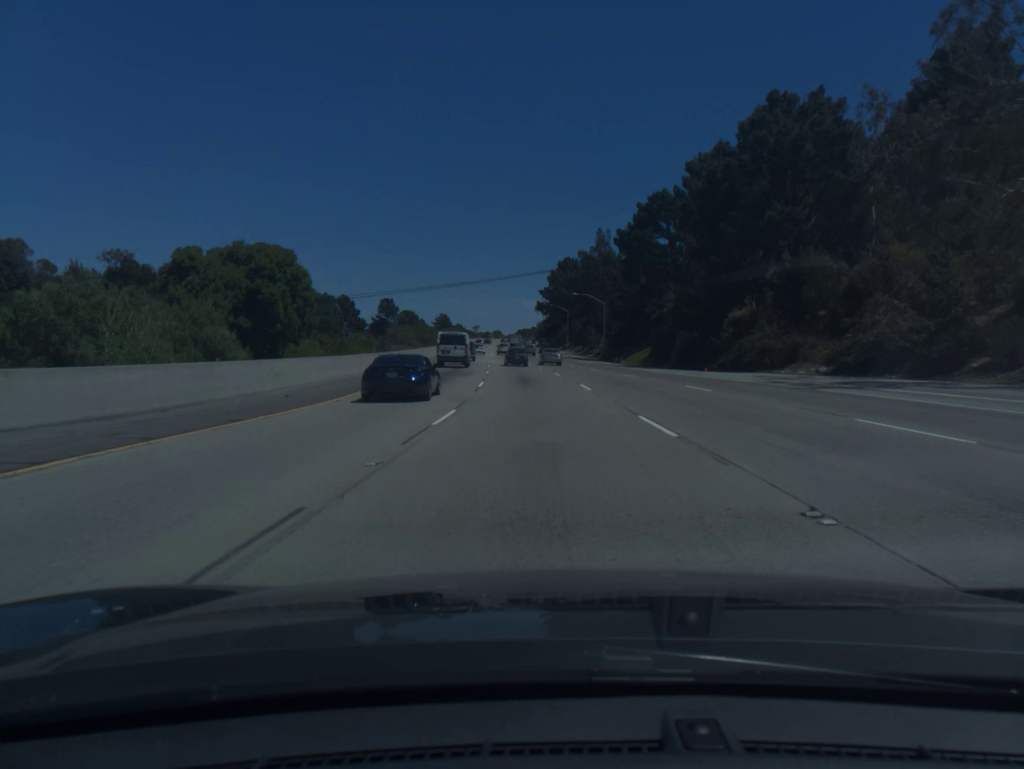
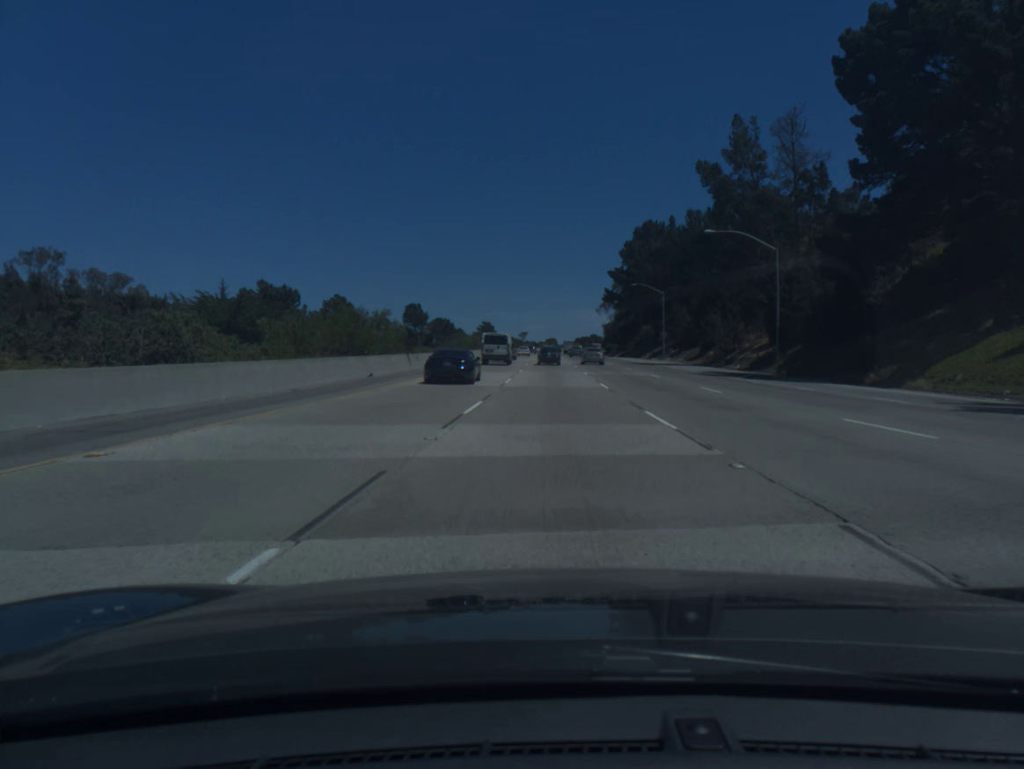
(-3.3, +71.2) m; -4°
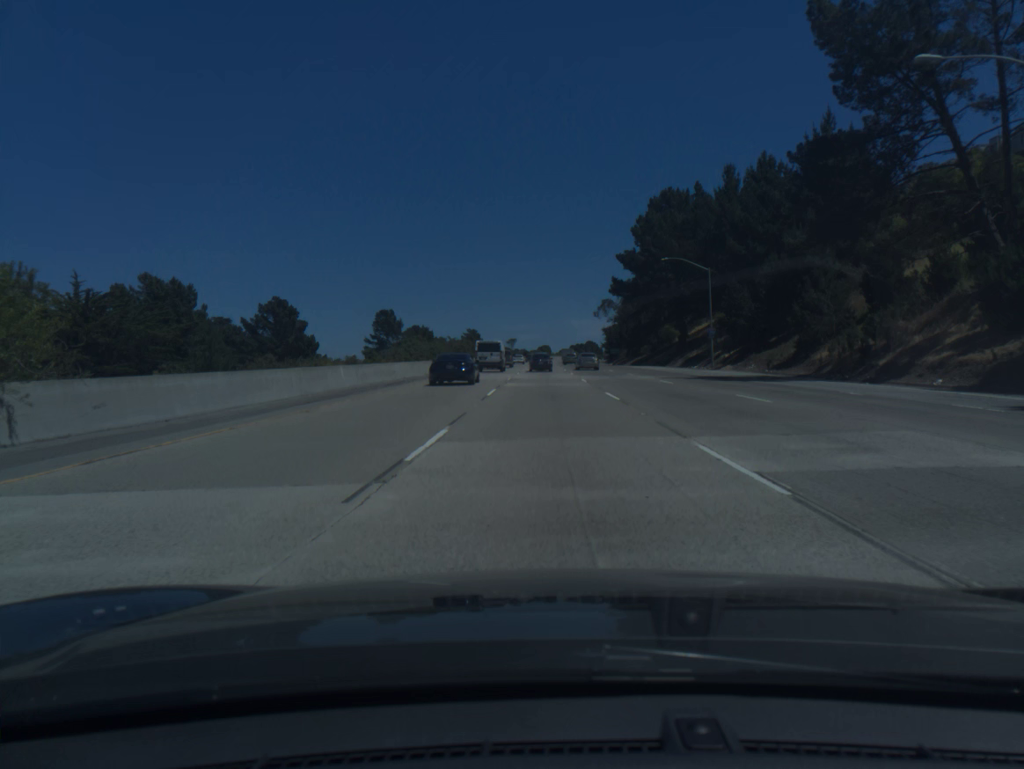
(+0.1, +35.4) m; 0°
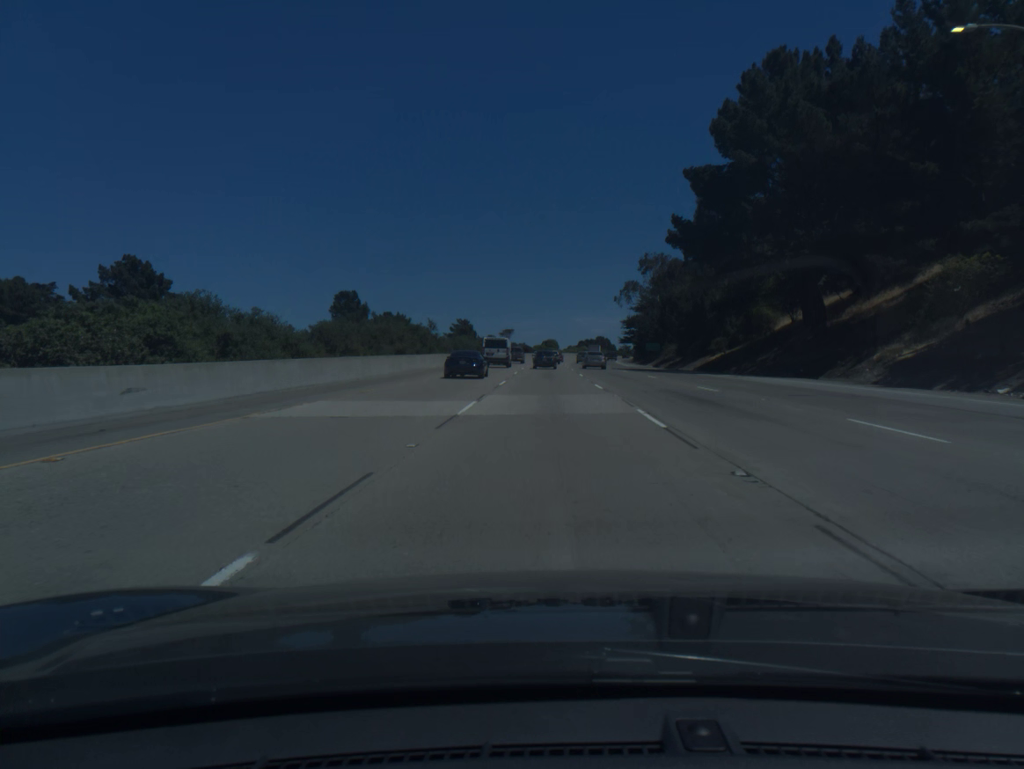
(-0.2, +52.6) m; -1°
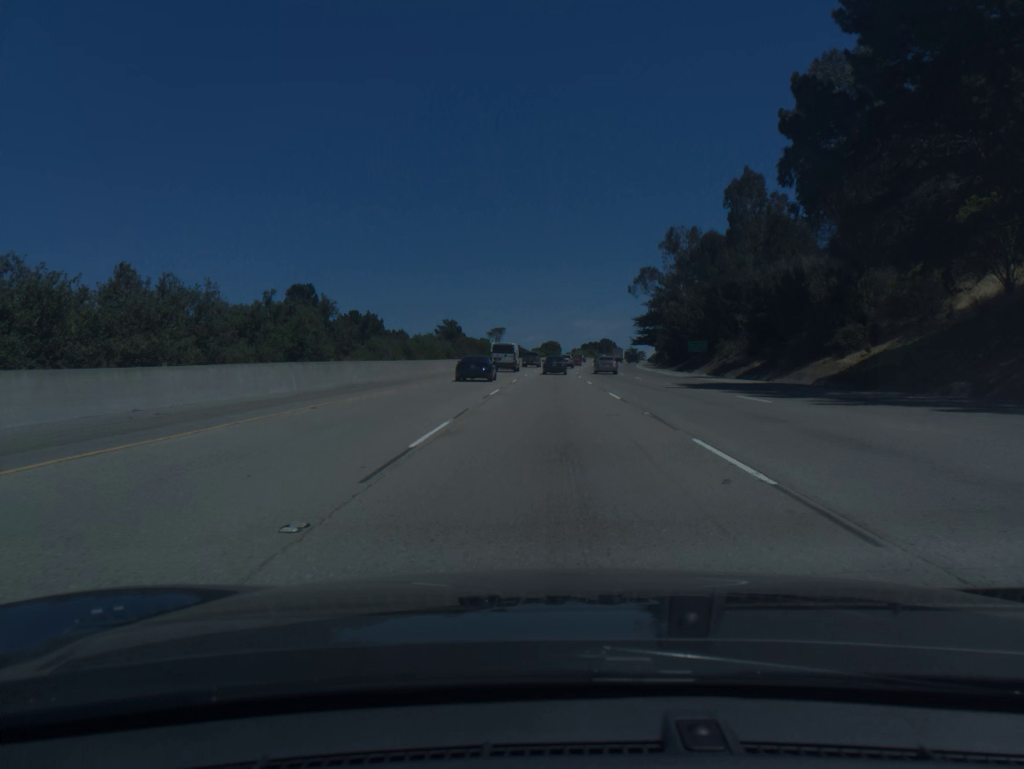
(+0.1, +34.8) m; 0°
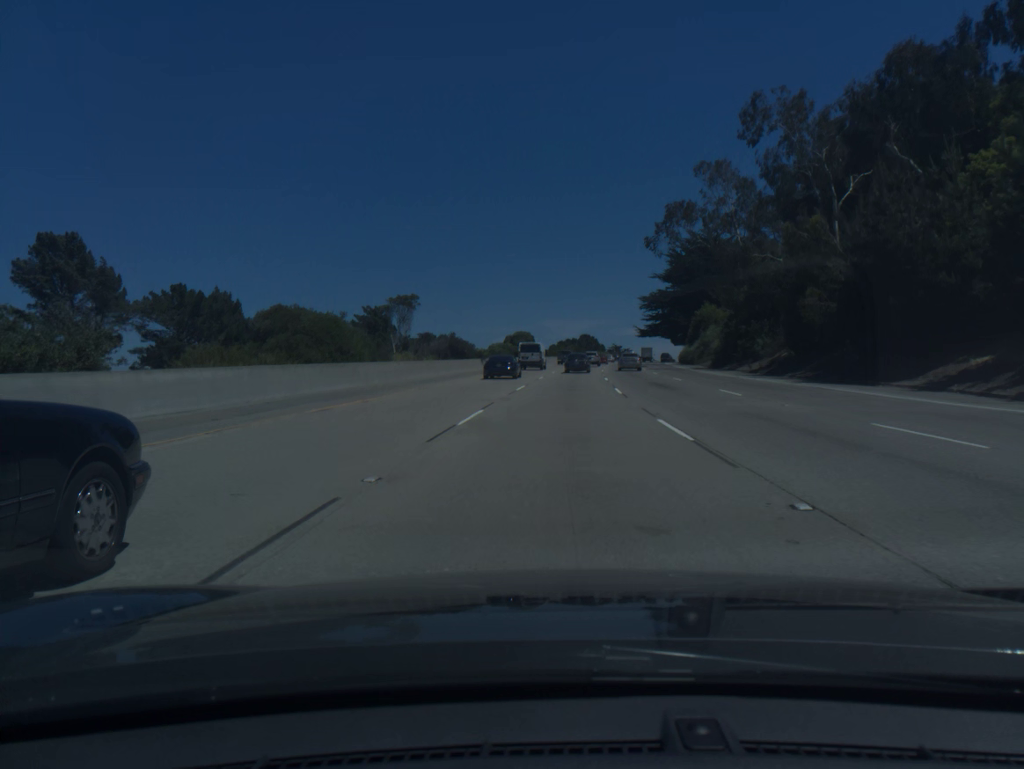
(+0.9, +68.9) m; +2°
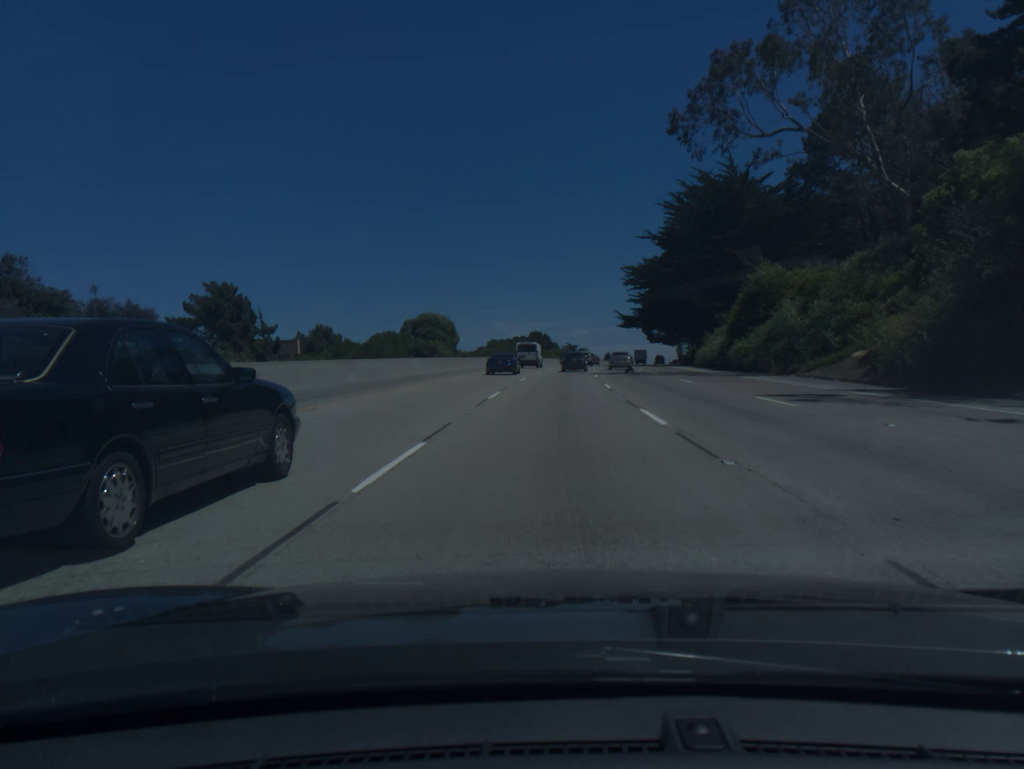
(+1.7, +50.7) m; +4°
